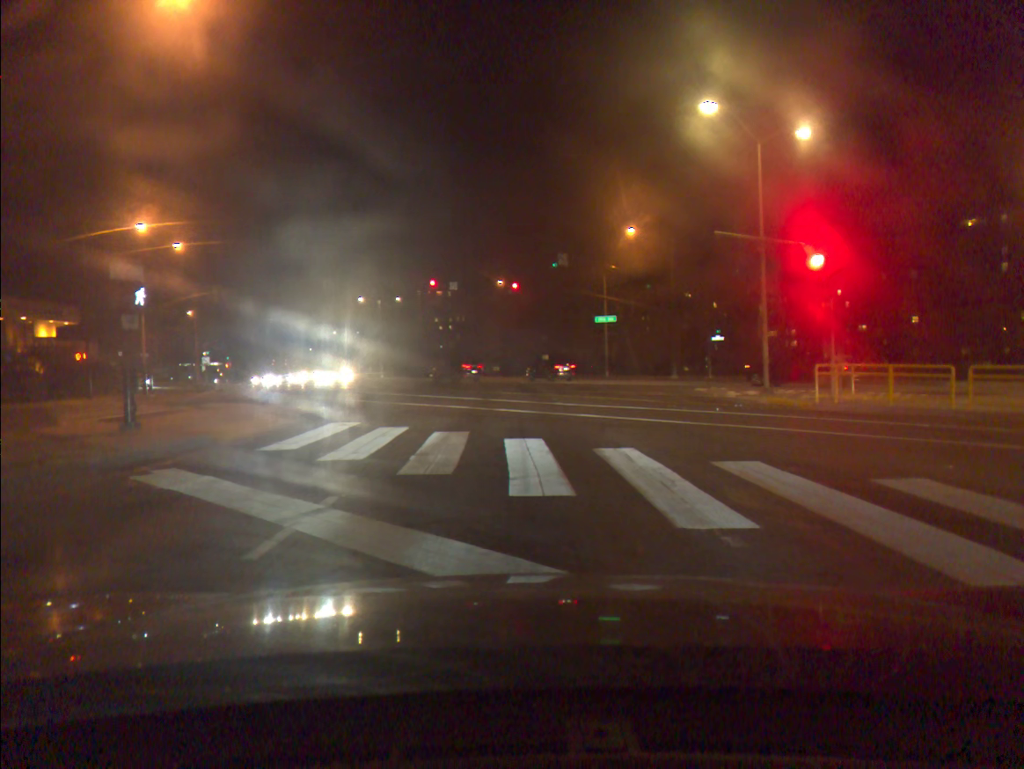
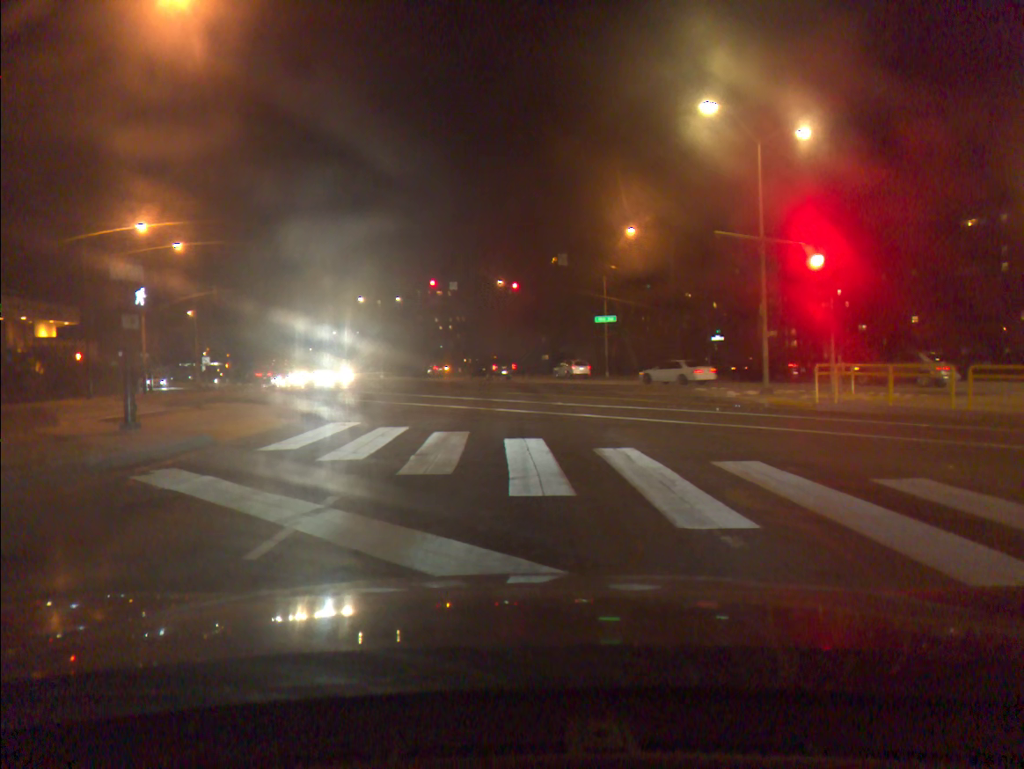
(0.0, 0.0) m; 0°
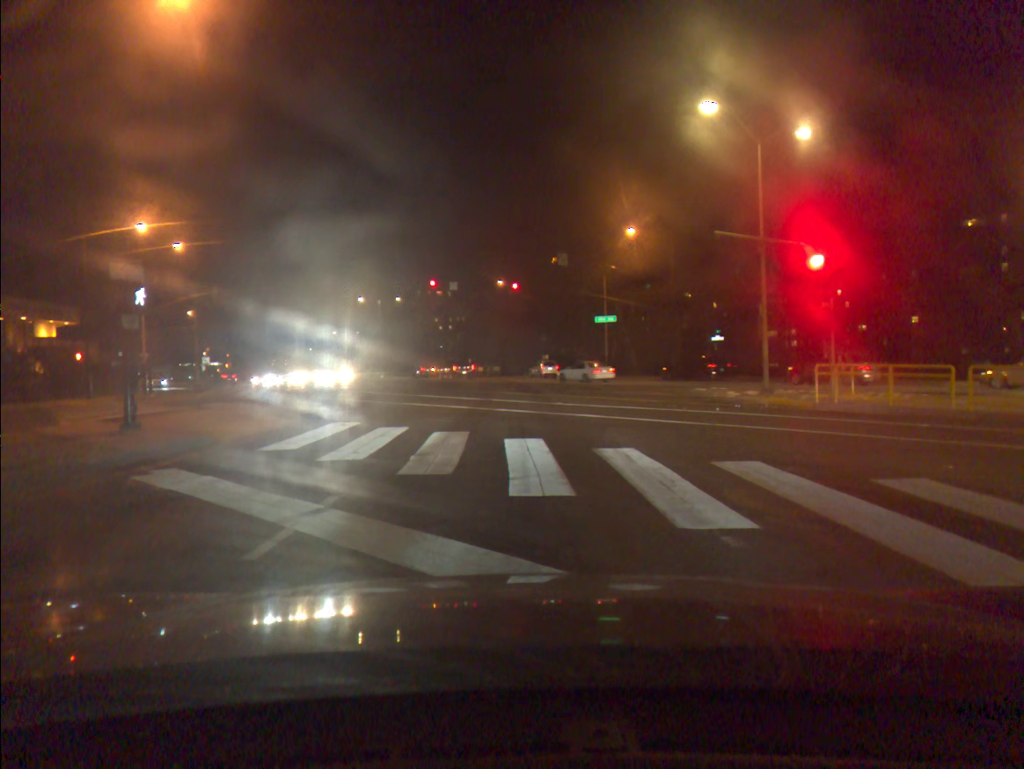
(0.0, 0.0) m; 0°
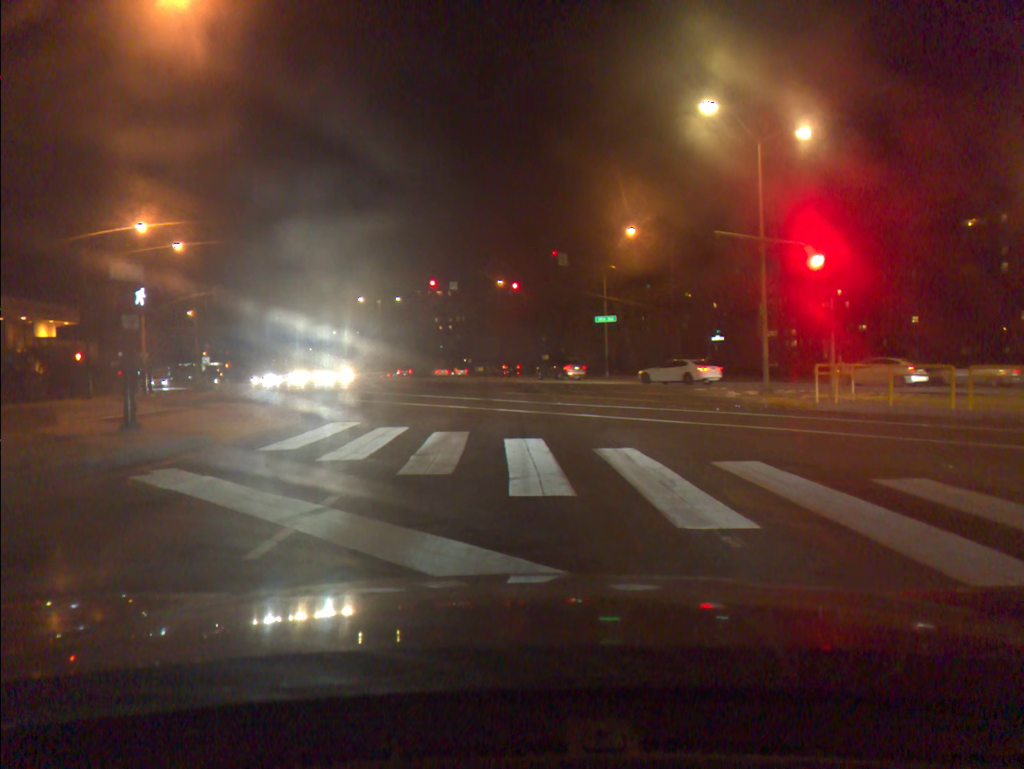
(0.0, 0.0) m; 0°
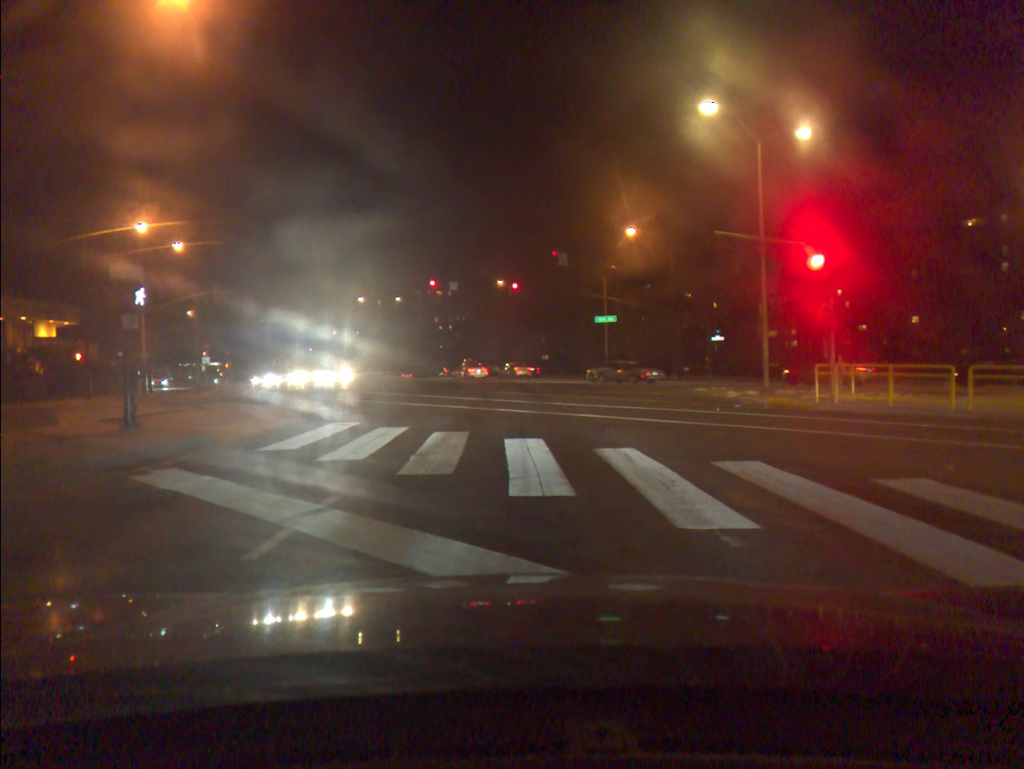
(0.0, 0.0) m; 0°
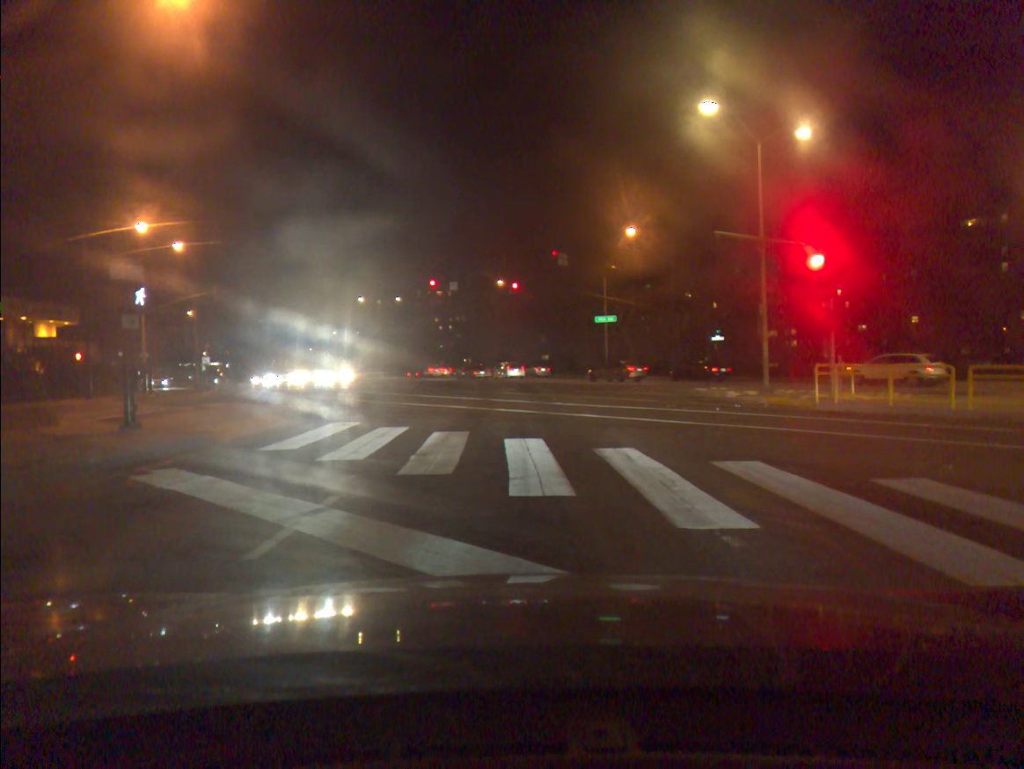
(0.0, 0.0) m; 0°
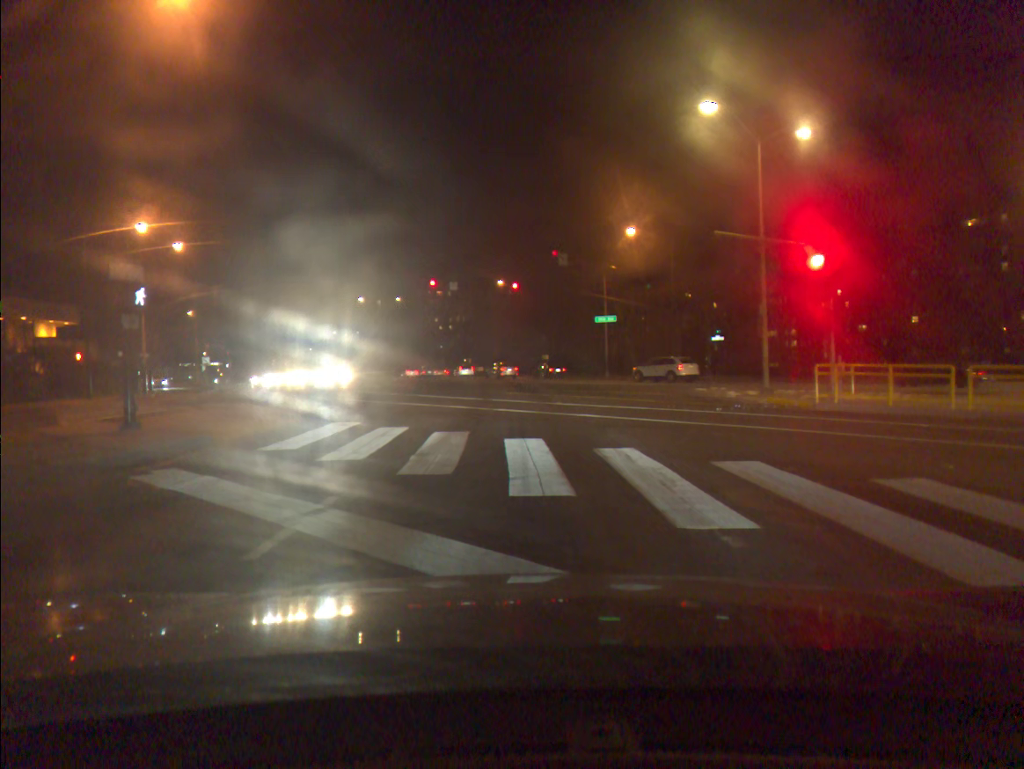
(0.0, 0.0) m; 0°
